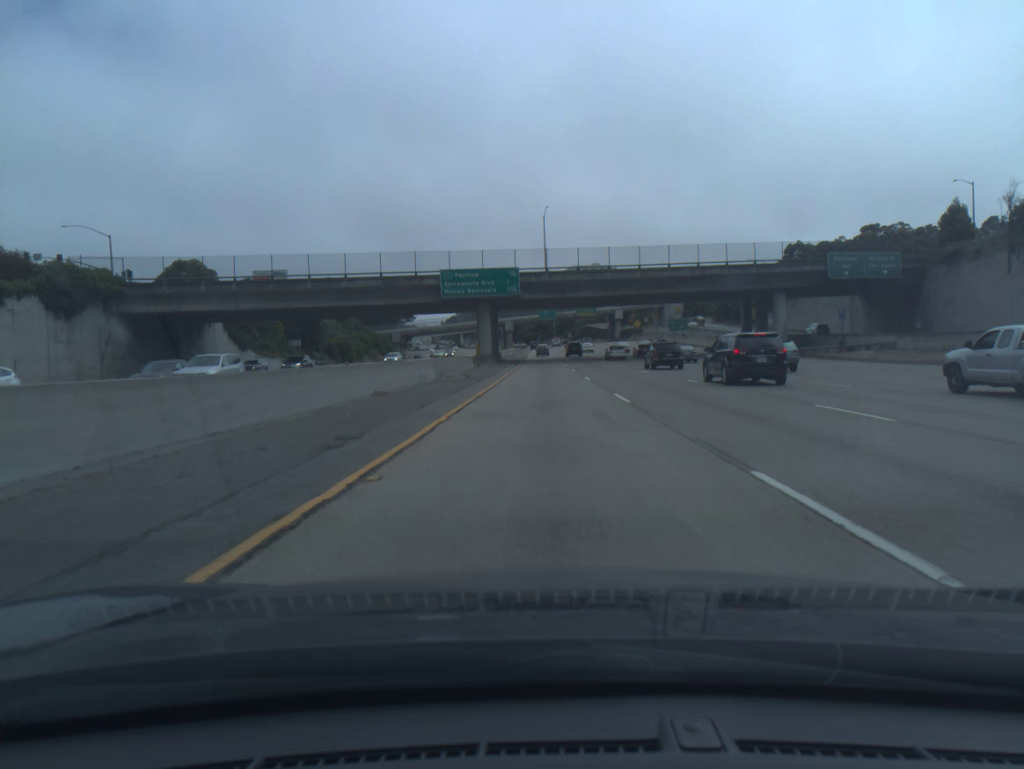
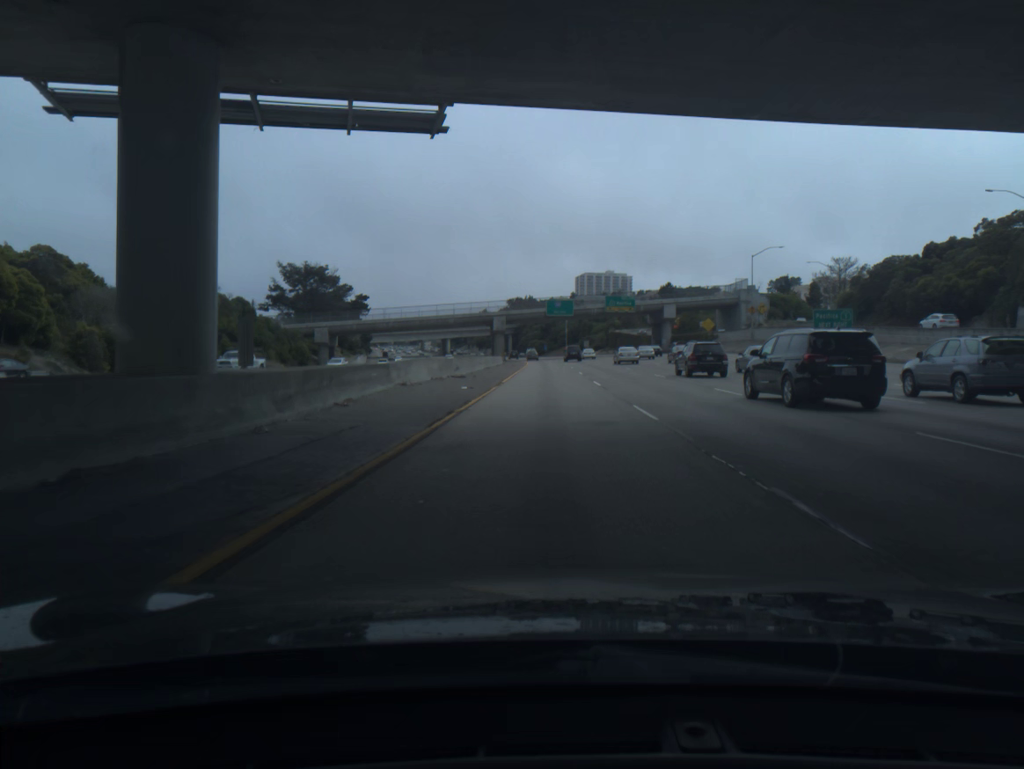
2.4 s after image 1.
(0.0, +77.5) m; 0°
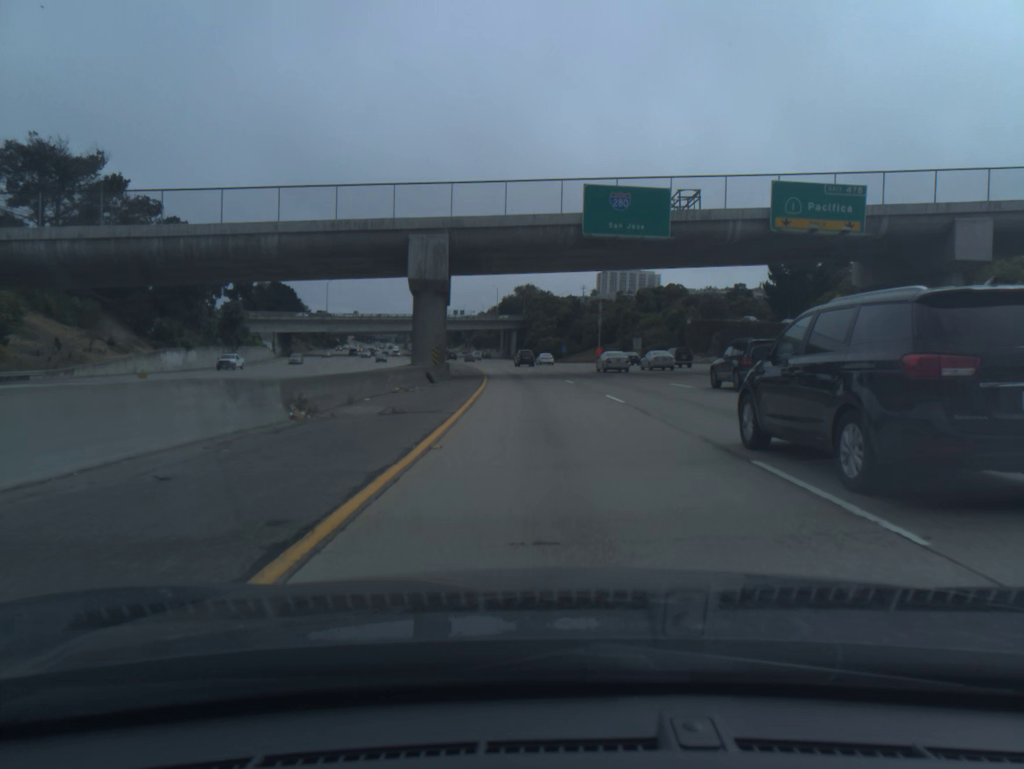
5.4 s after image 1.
(-0.3, +96.8) m; -1°
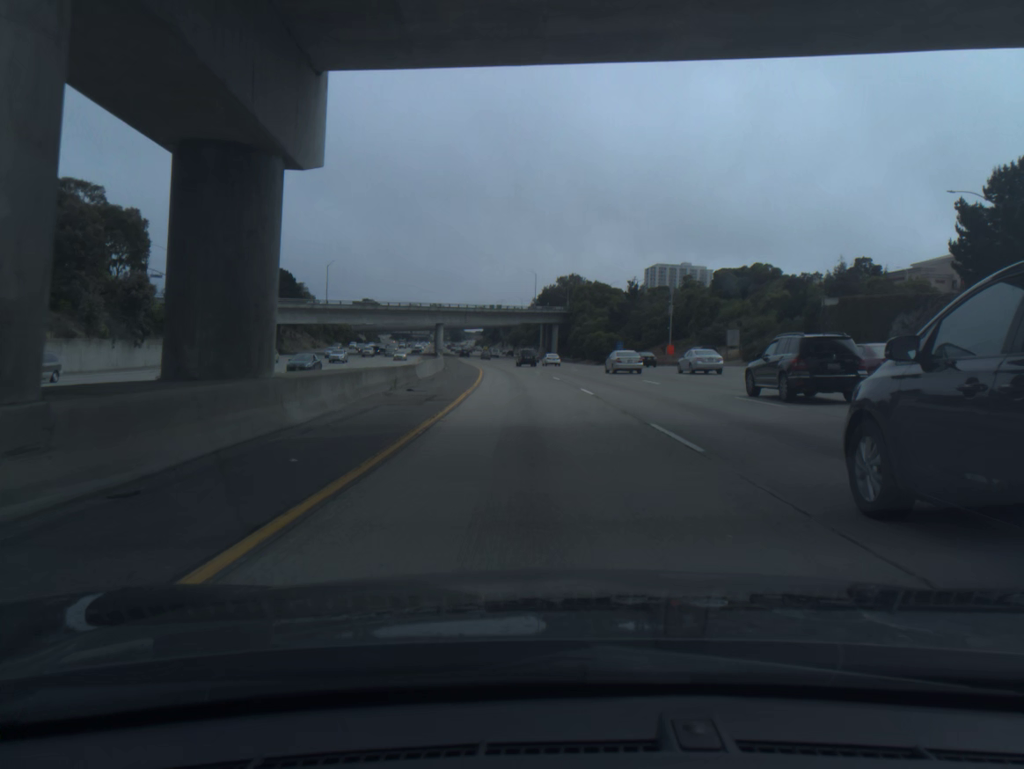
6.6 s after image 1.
(-1.0, +39.0) m; -3°
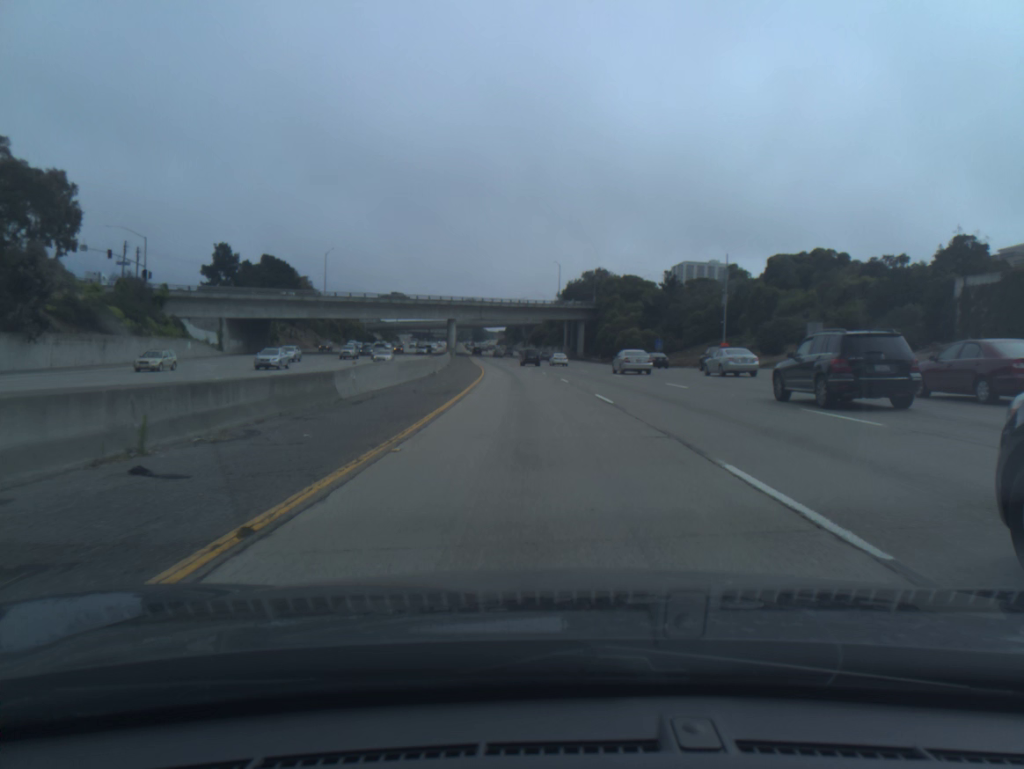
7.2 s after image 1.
(-0.3, +19.6) m; -2°
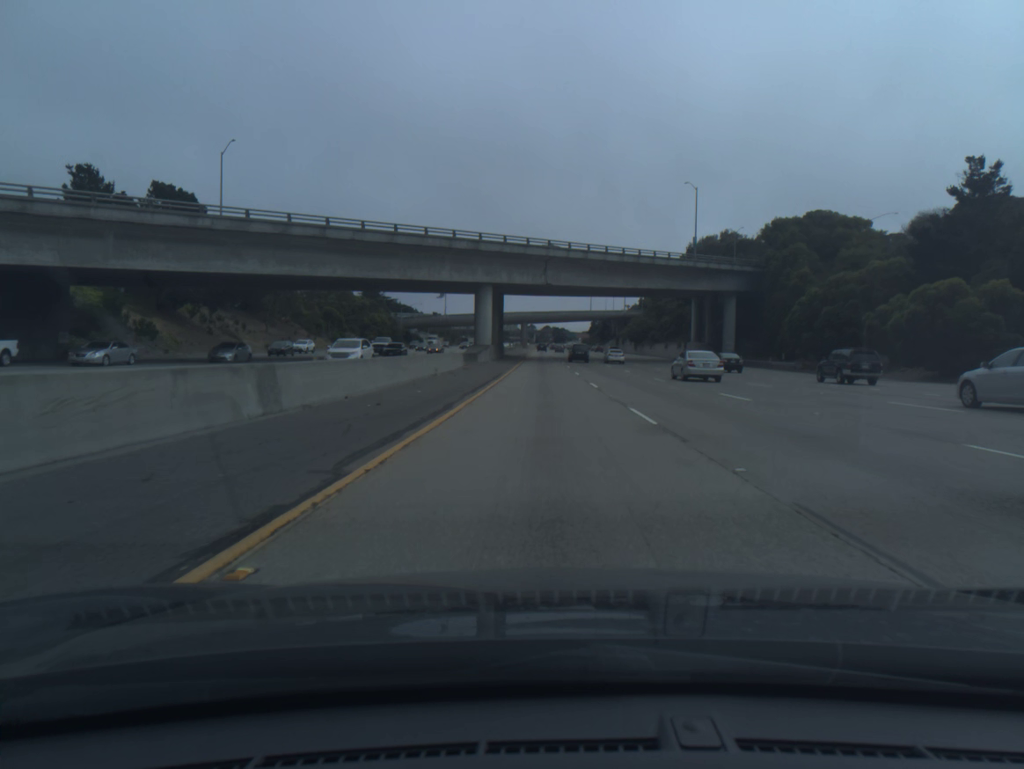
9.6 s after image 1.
(-4.5, +78.1) m; -6°
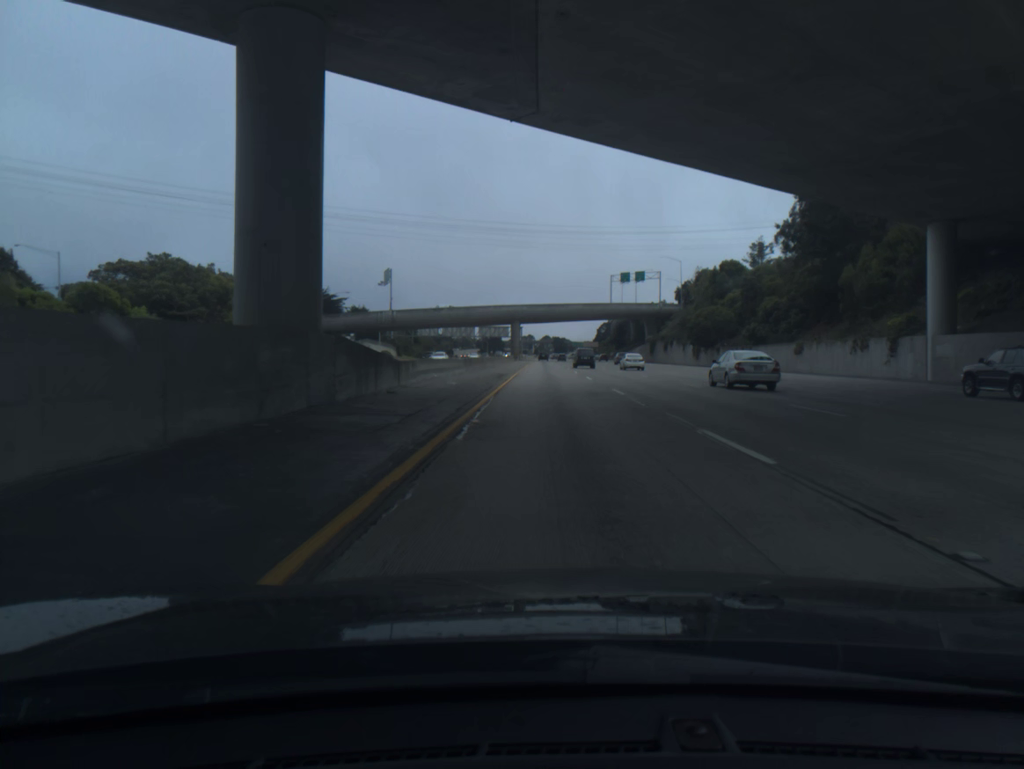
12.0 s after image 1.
(-0.6, +78.2) m; 0°
